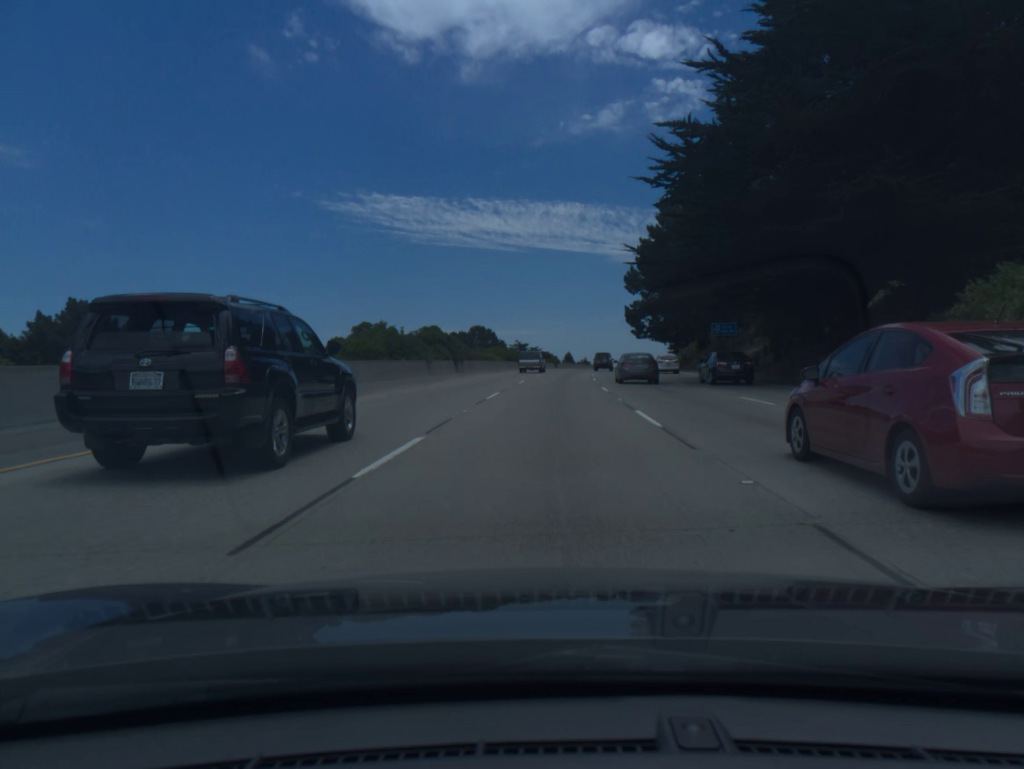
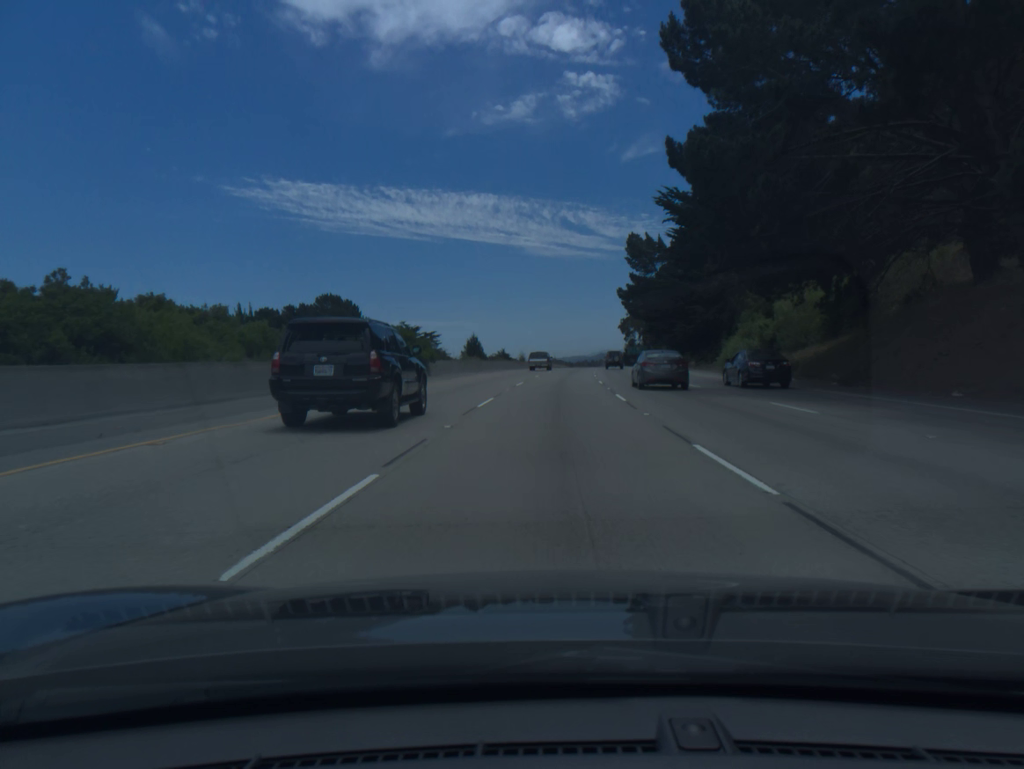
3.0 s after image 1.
(+4.7, +91.1) m; +6°
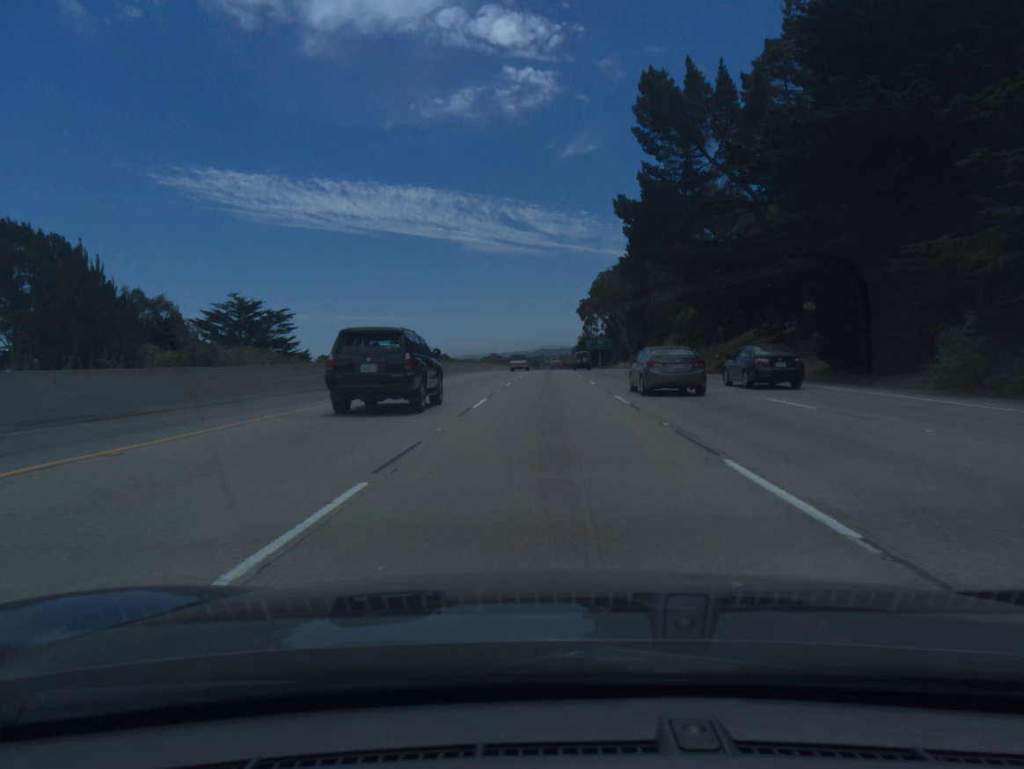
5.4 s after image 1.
(+2.9, +73.7) m; +4°
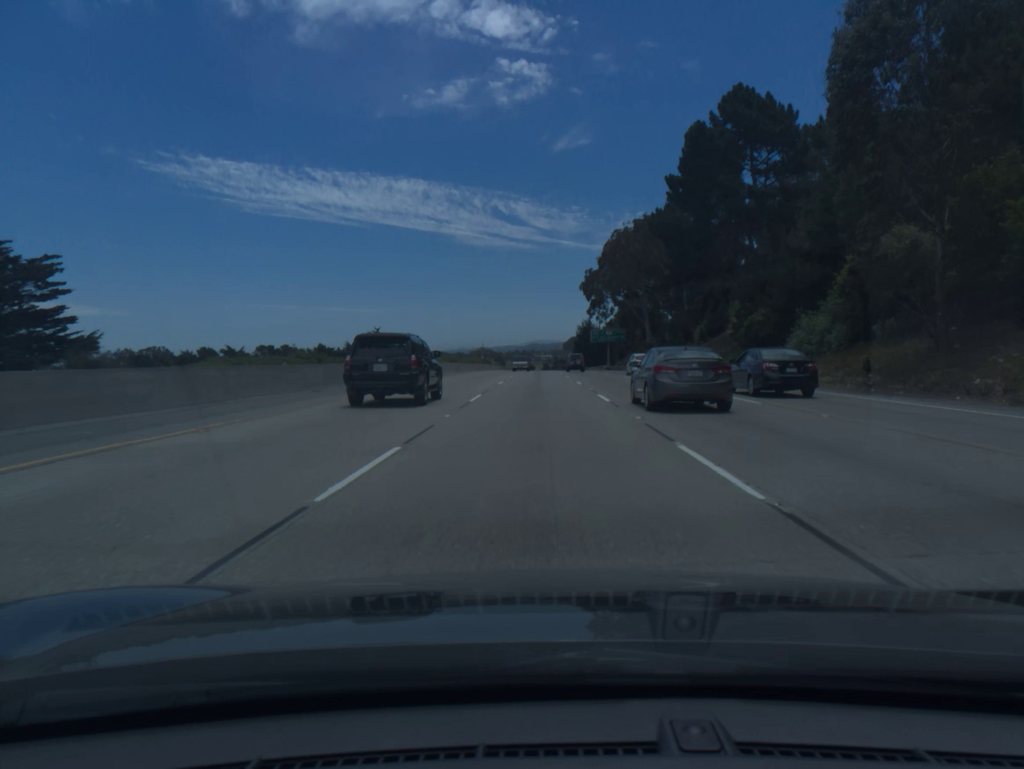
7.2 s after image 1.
(+0.4, +55.4) m; 0°
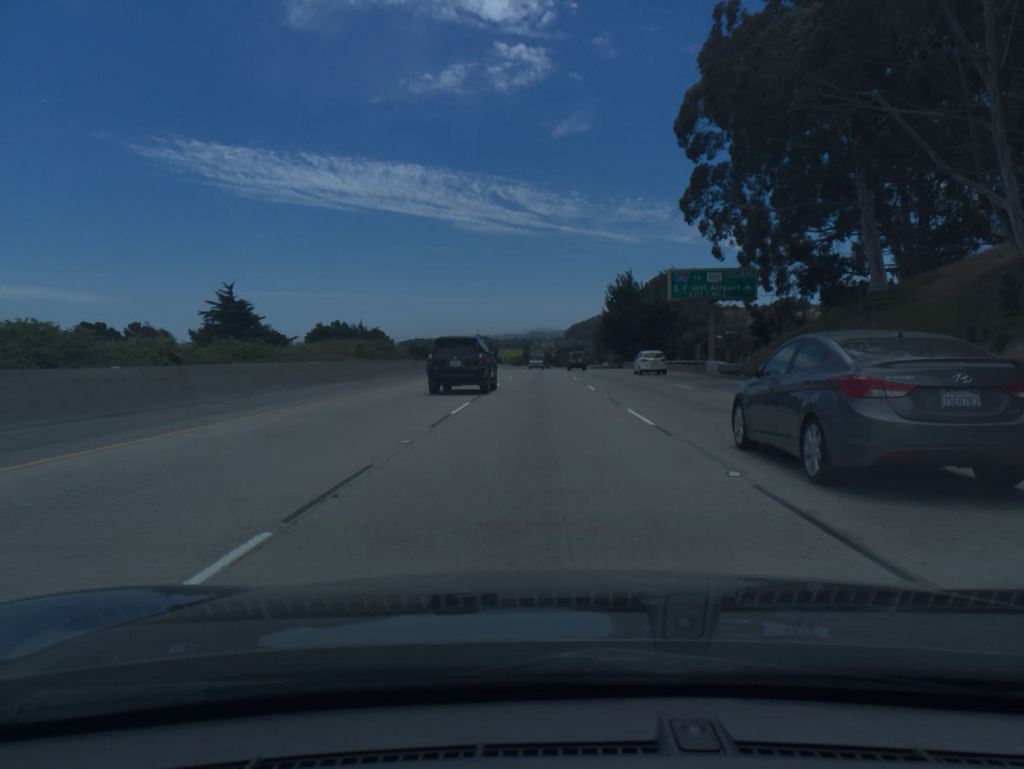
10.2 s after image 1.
(-0.1, +92.4) m; 0°
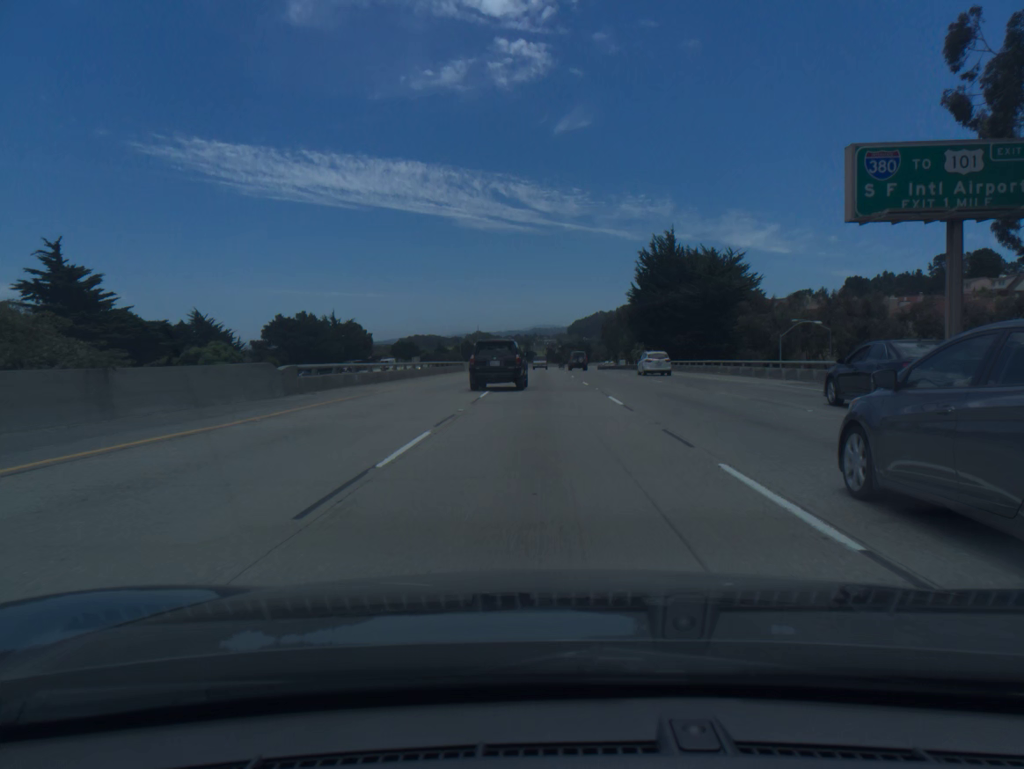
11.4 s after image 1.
(0.0, +36.9) m; 0°
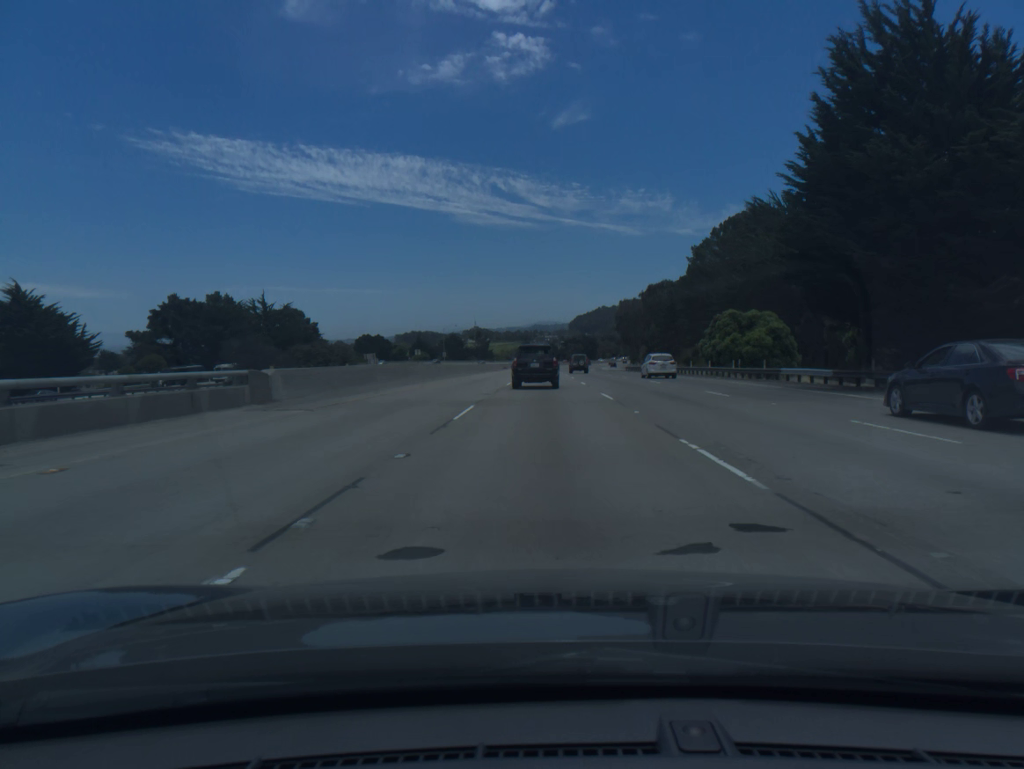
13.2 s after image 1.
(-0.1, +55.4) m; 0°
